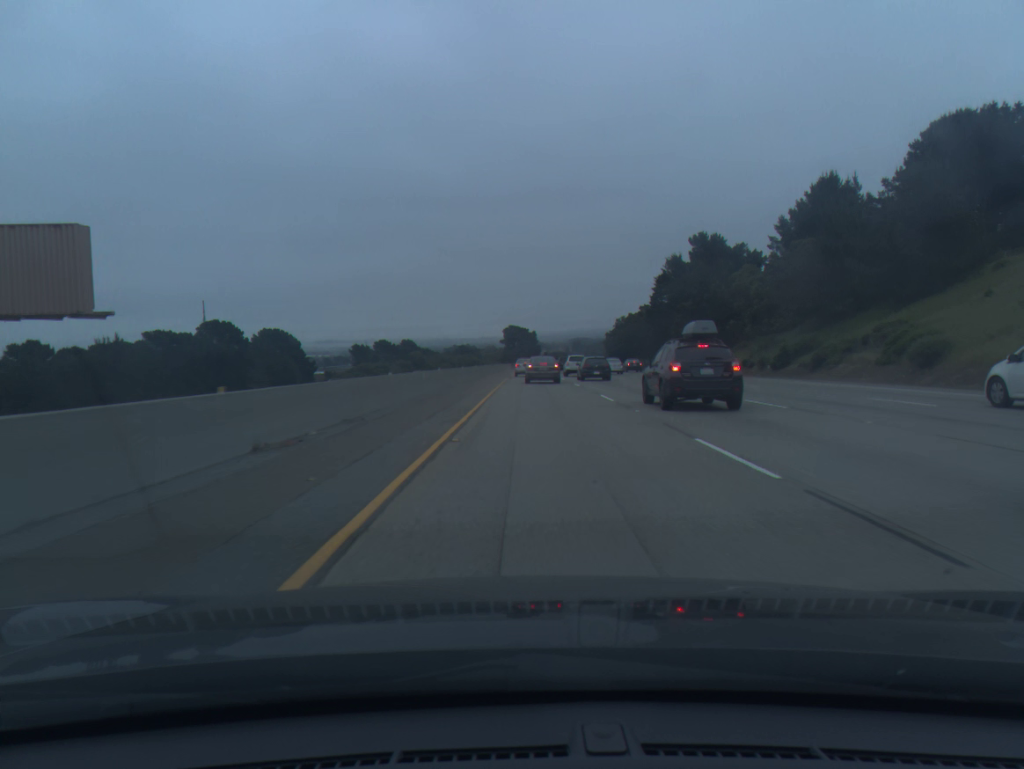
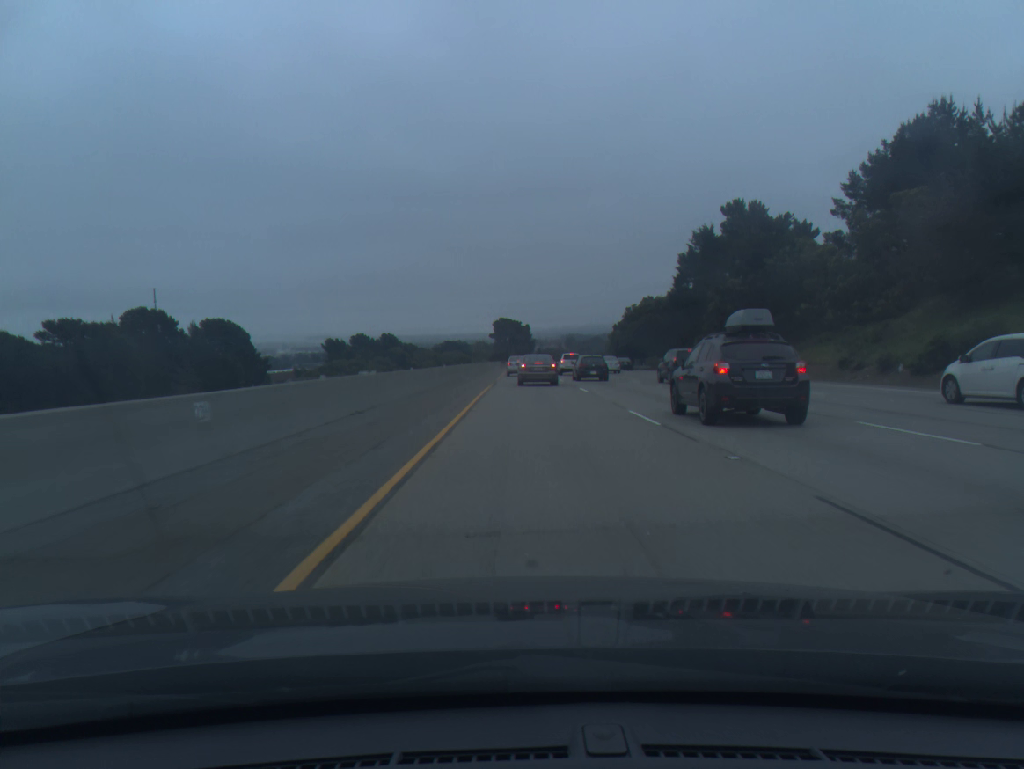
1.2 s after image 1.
(+0.1, +22.6) m; 0°
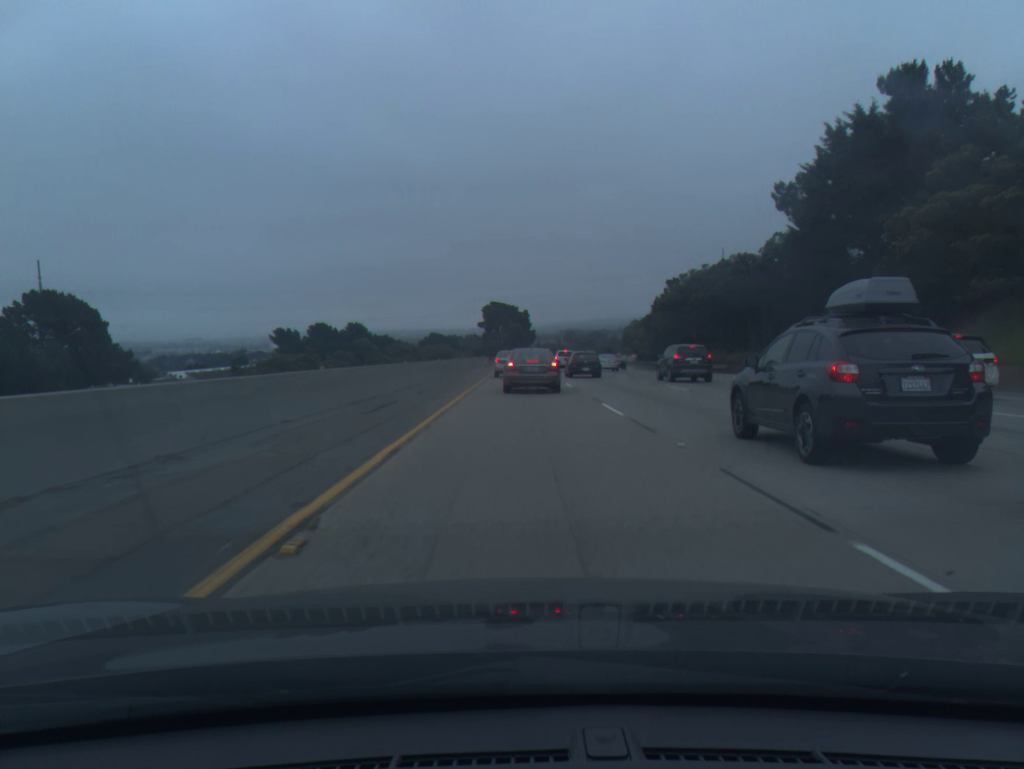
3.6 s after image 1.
(+0.2, +42.4) m; 0°
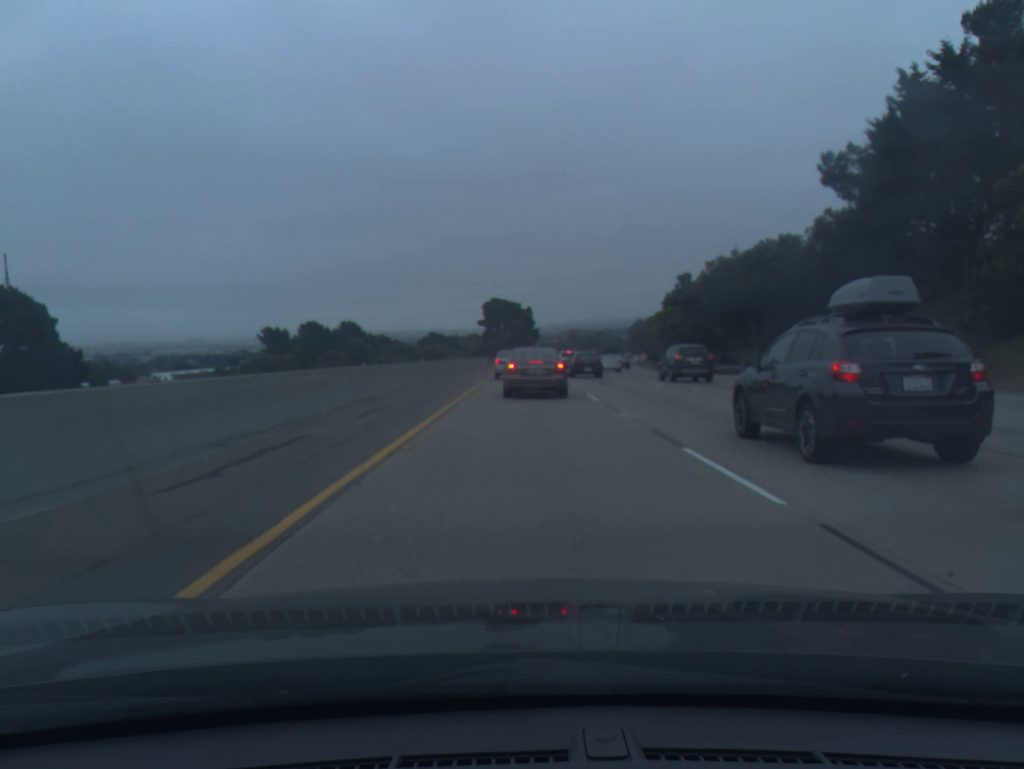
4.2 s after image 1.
(0.0, +9.5) m; 0°
